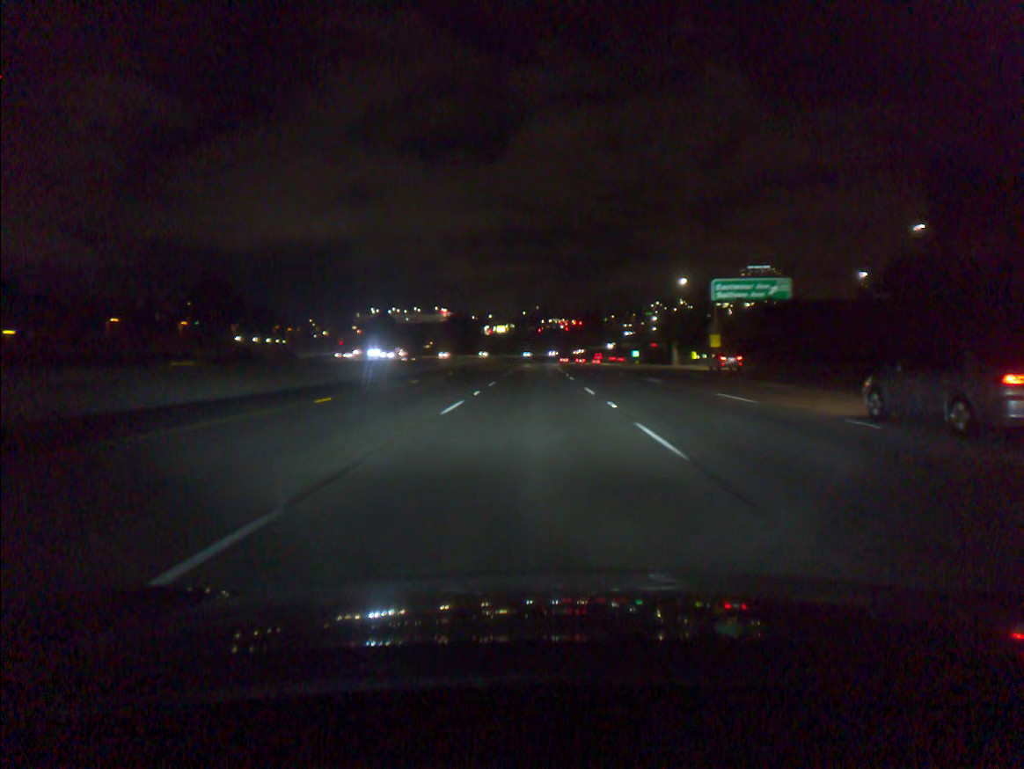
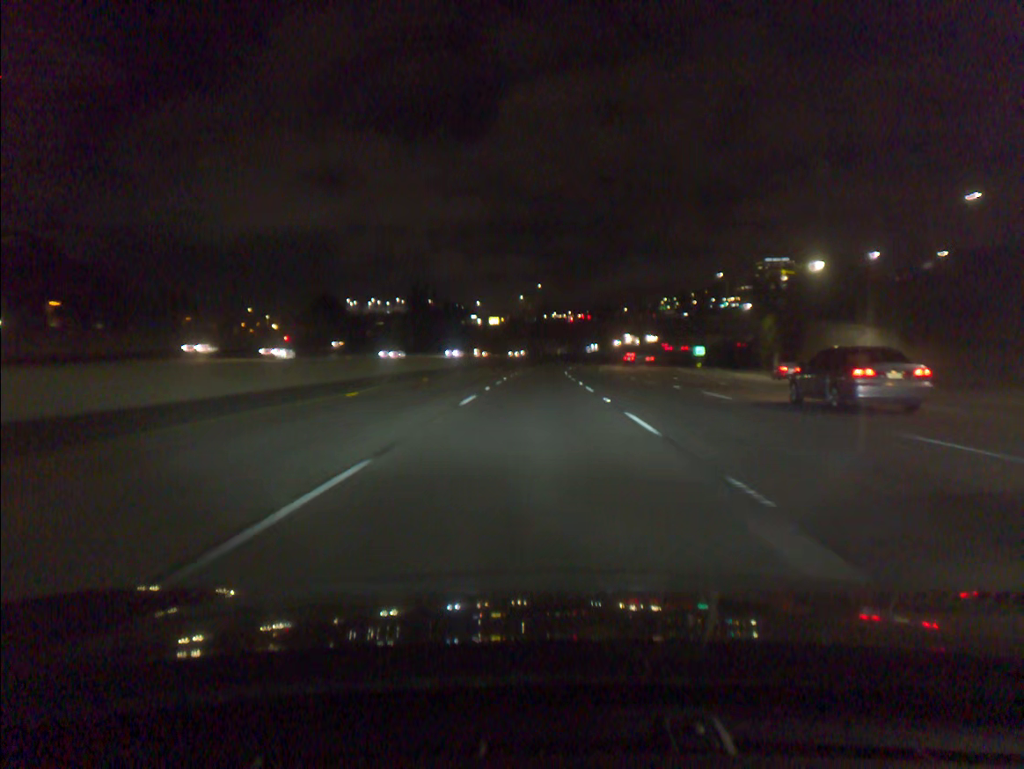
(-0.2, +85.0) m; 0°
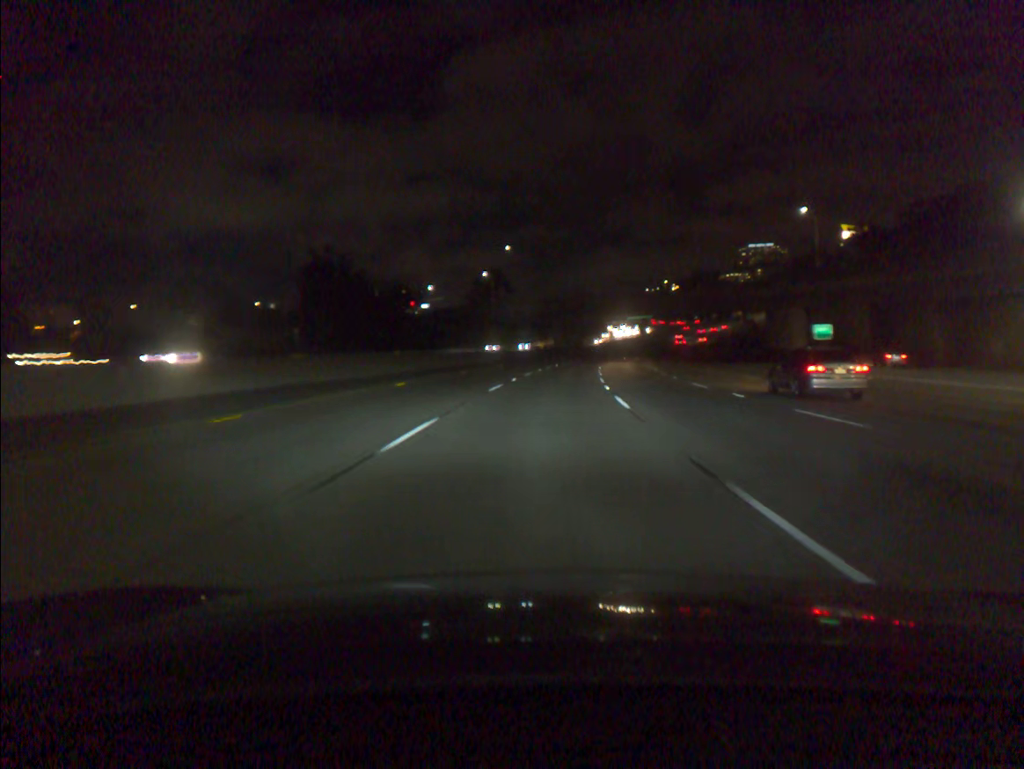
(+0.5, +68.0) m; +2°
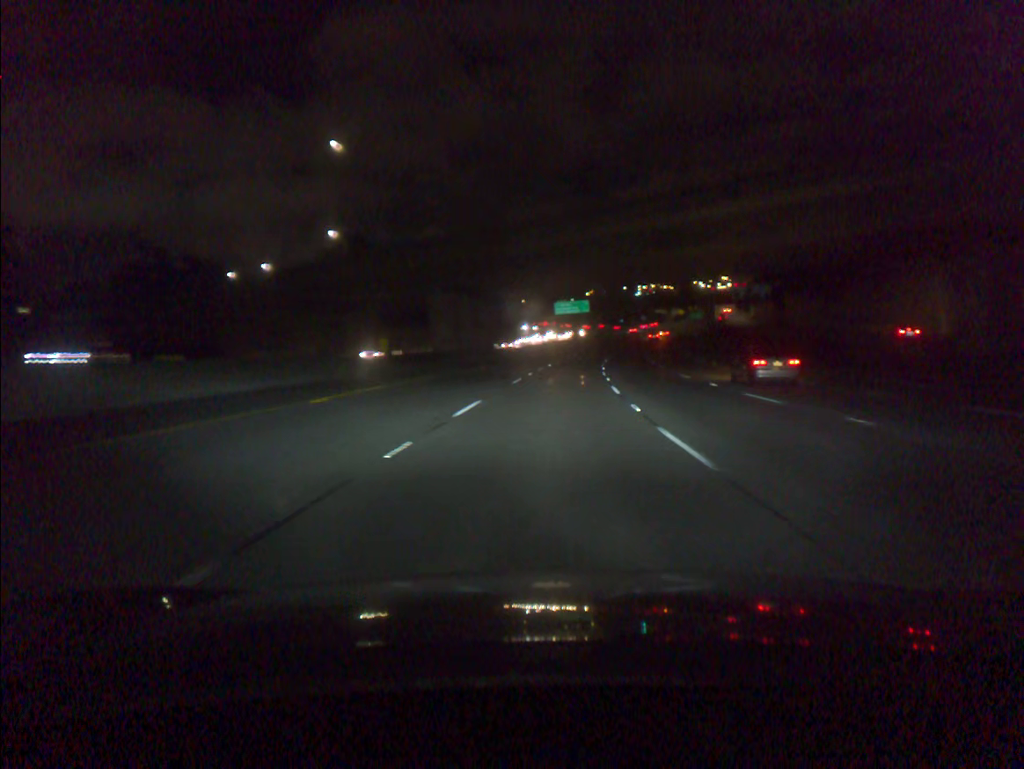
(+3.6, +67.8) m; +6°
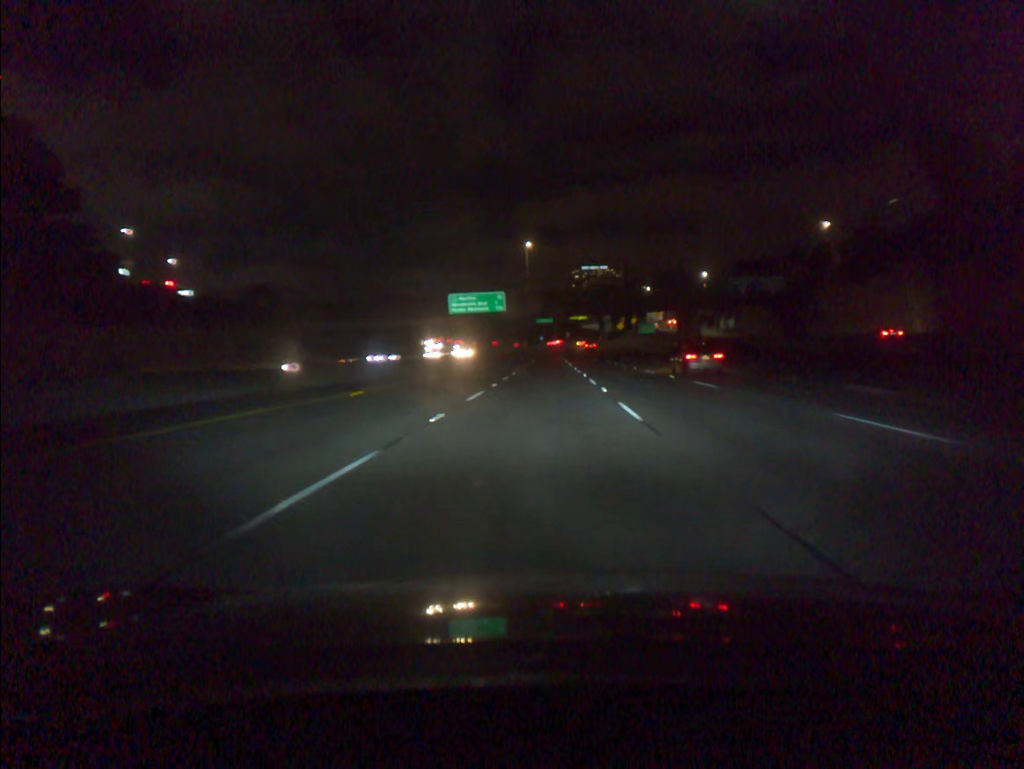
(+4.0, +67.4) m; +6°
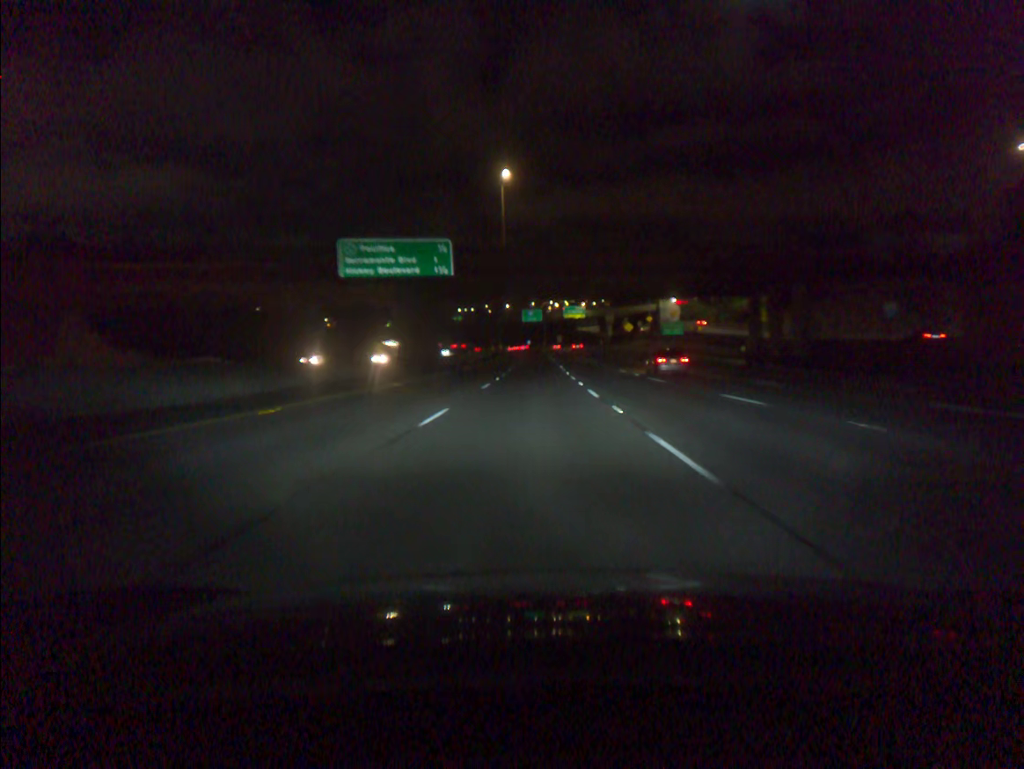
(+0.7, +50.3) m; +1°
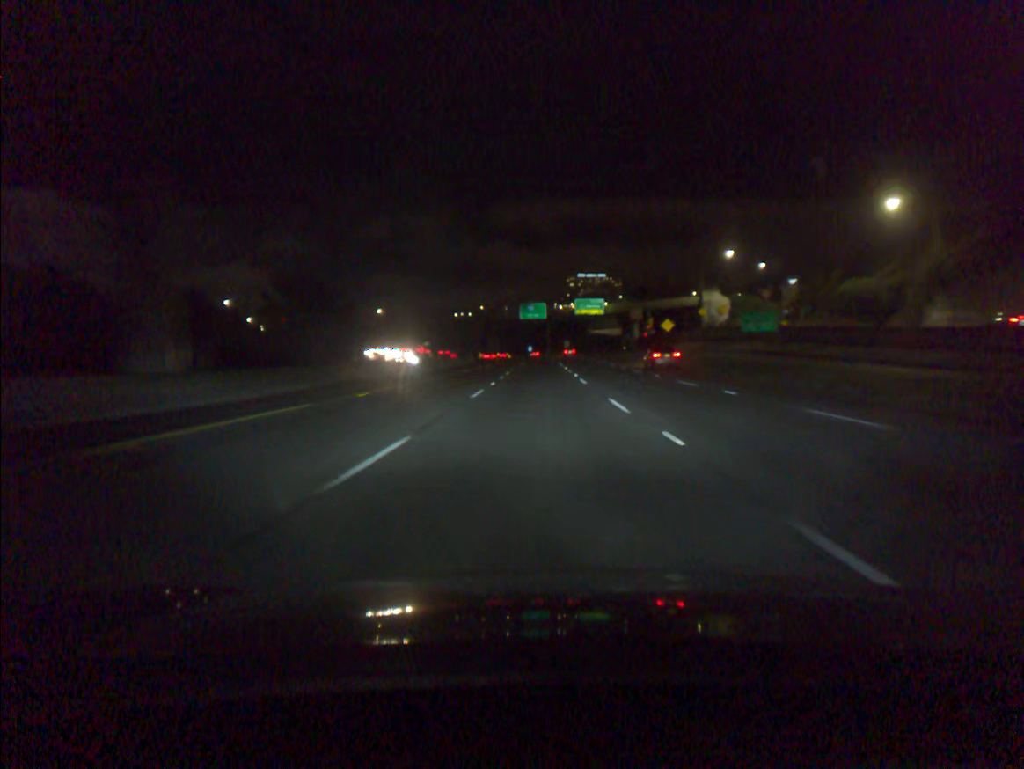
(-0.1, +50.1) m; 0°
